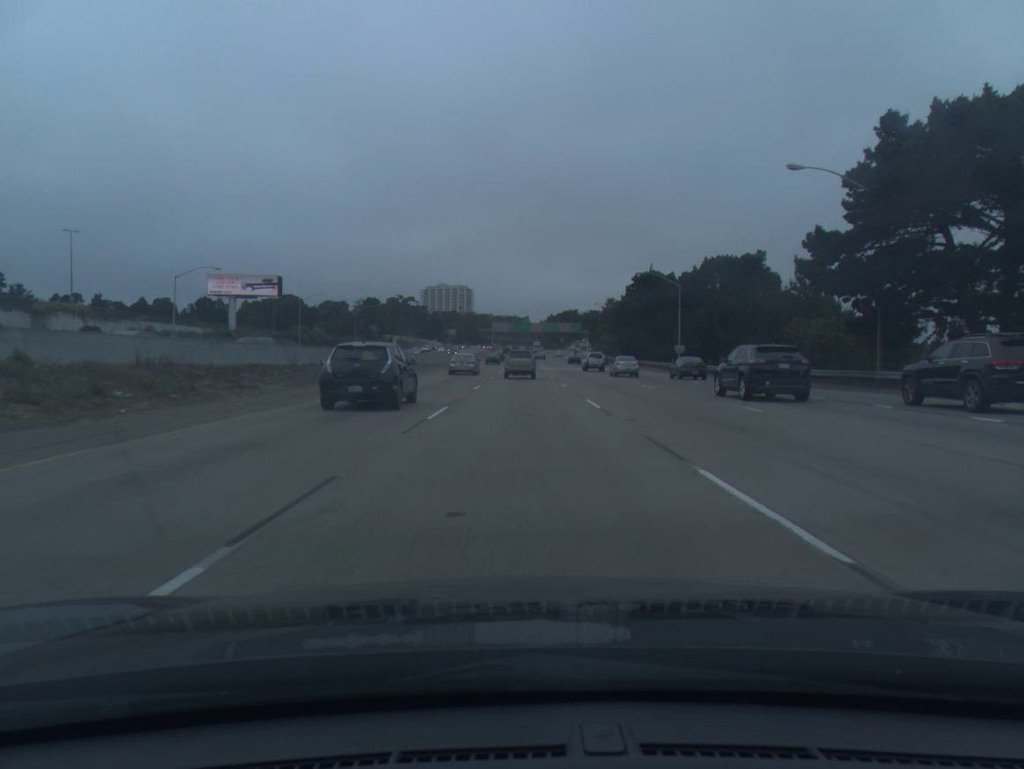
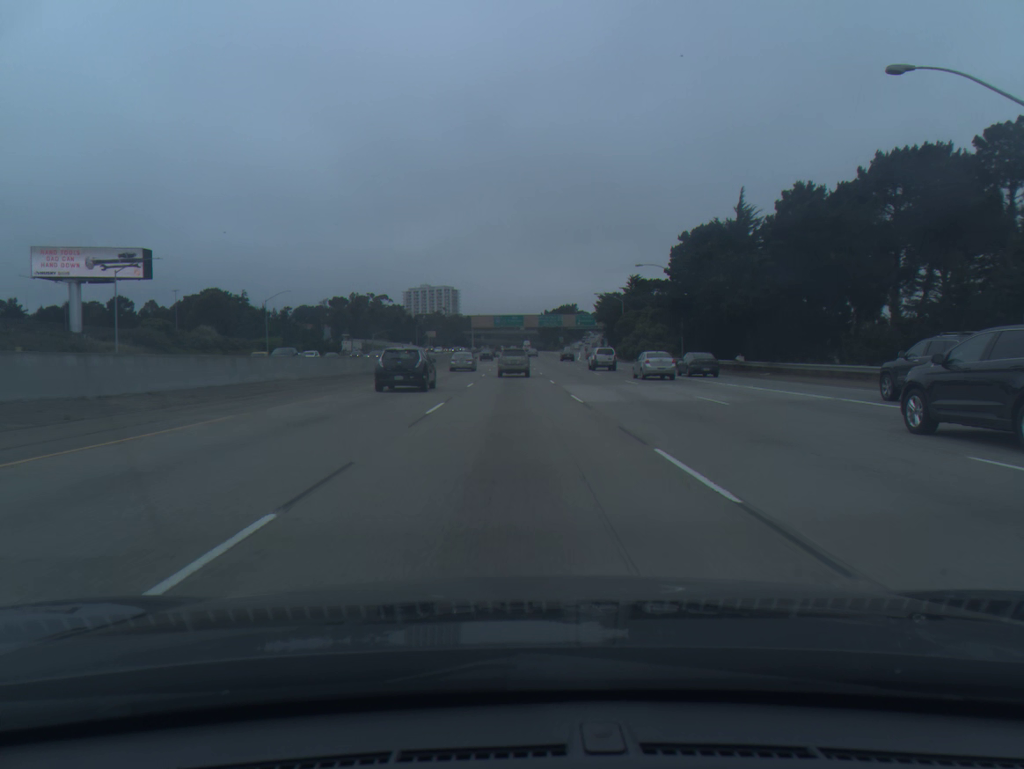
(+0.2, +56.8) m; +1°
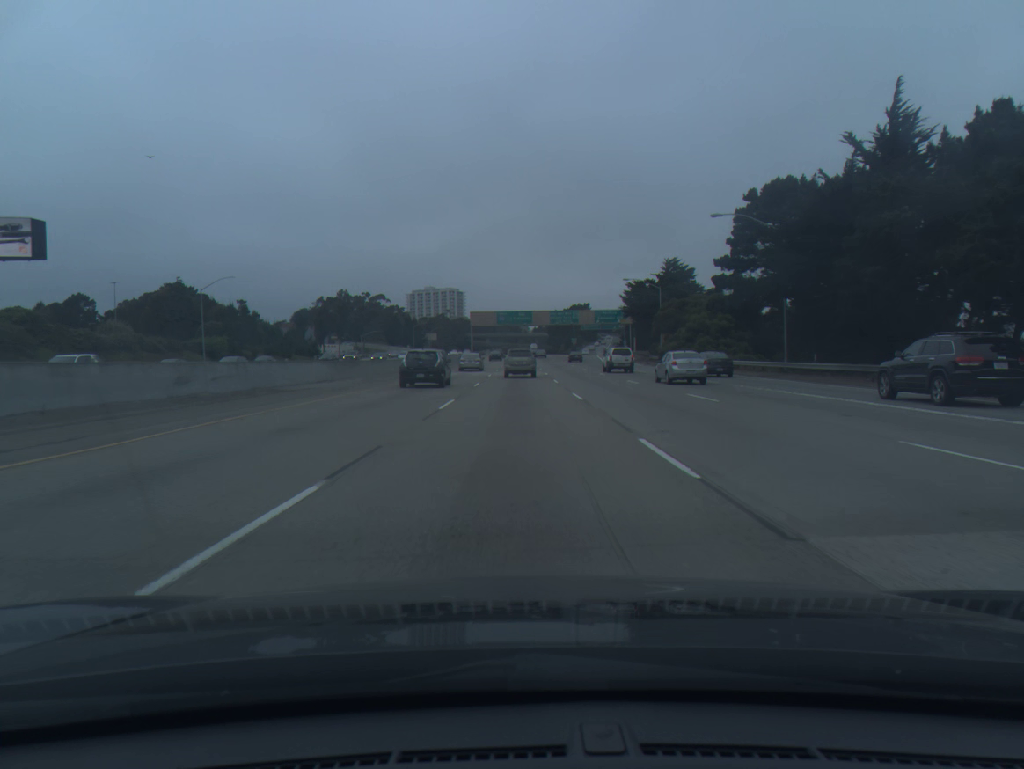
(-0.1, +27.7) m; 0°
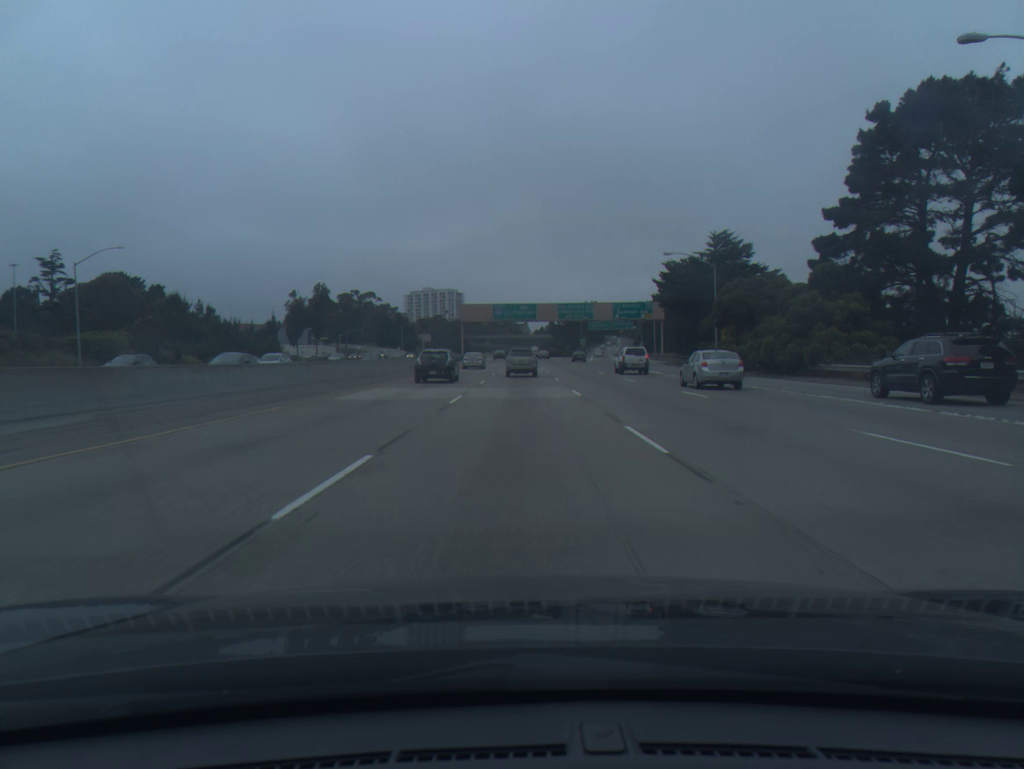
(-0.1, +27.3) m; 0°
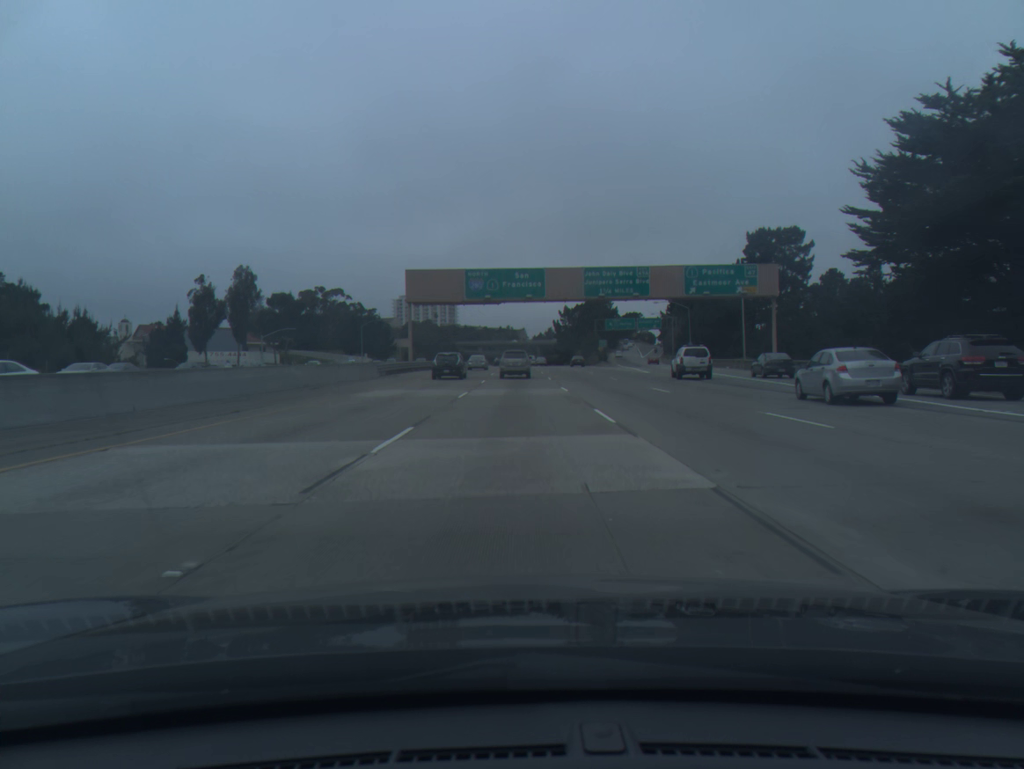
(+0.2, +53.8) m; 0°
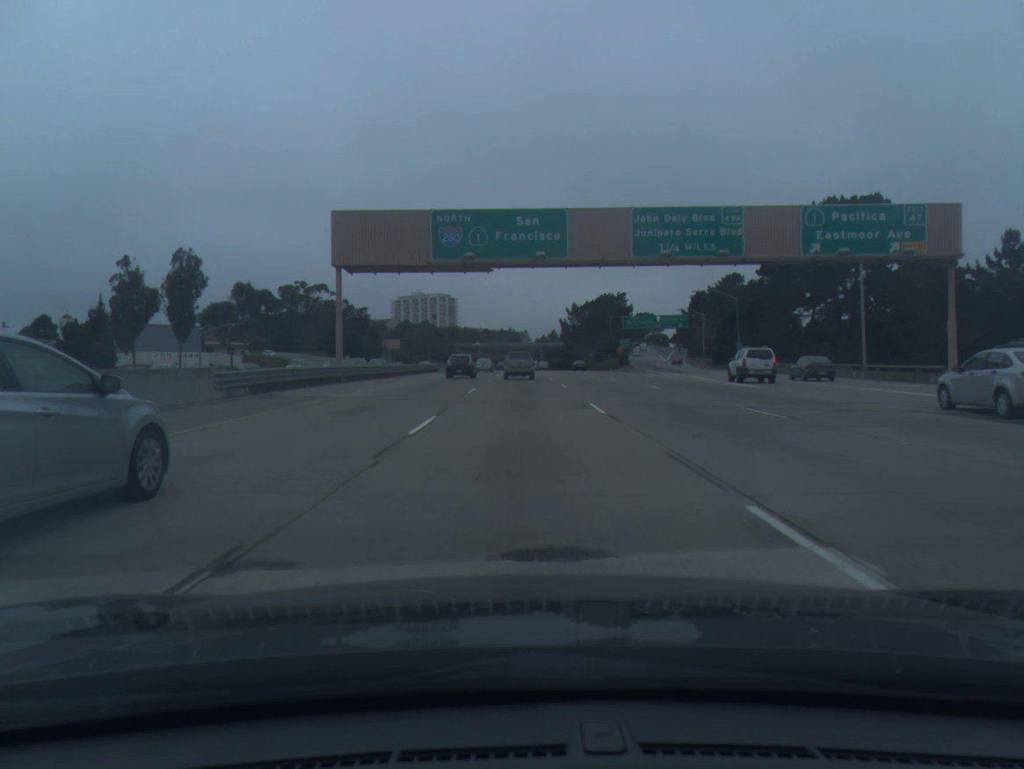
(-0.1, +26.6) m; 0°
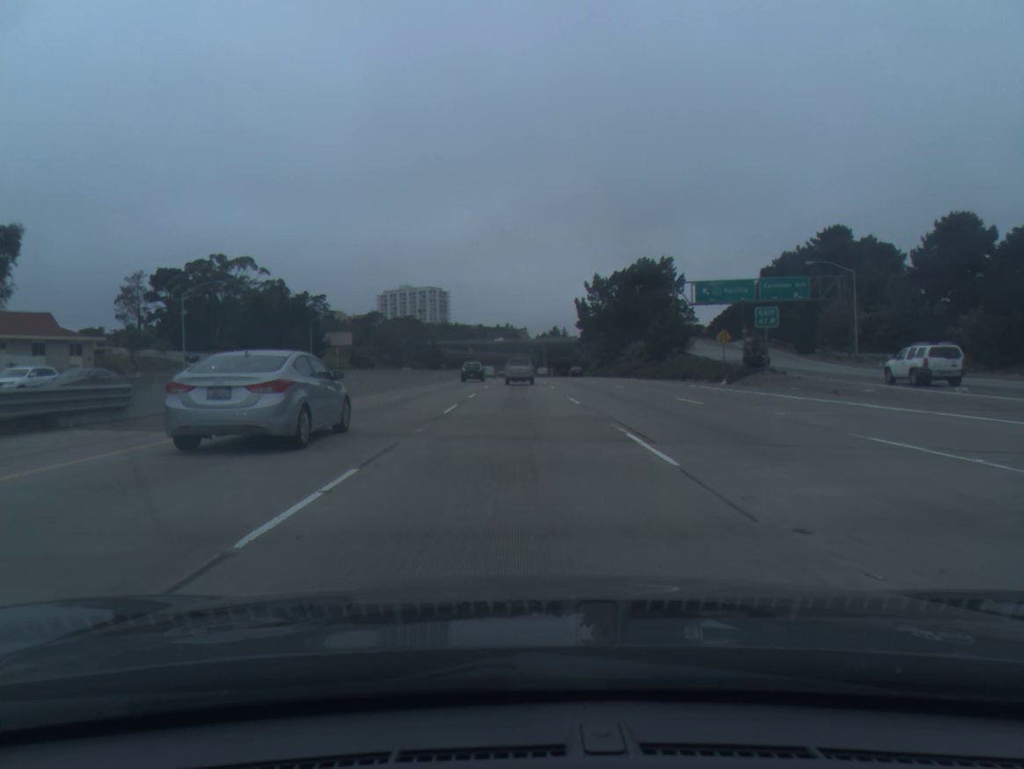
(+0.4, +66.4) m; 0°
